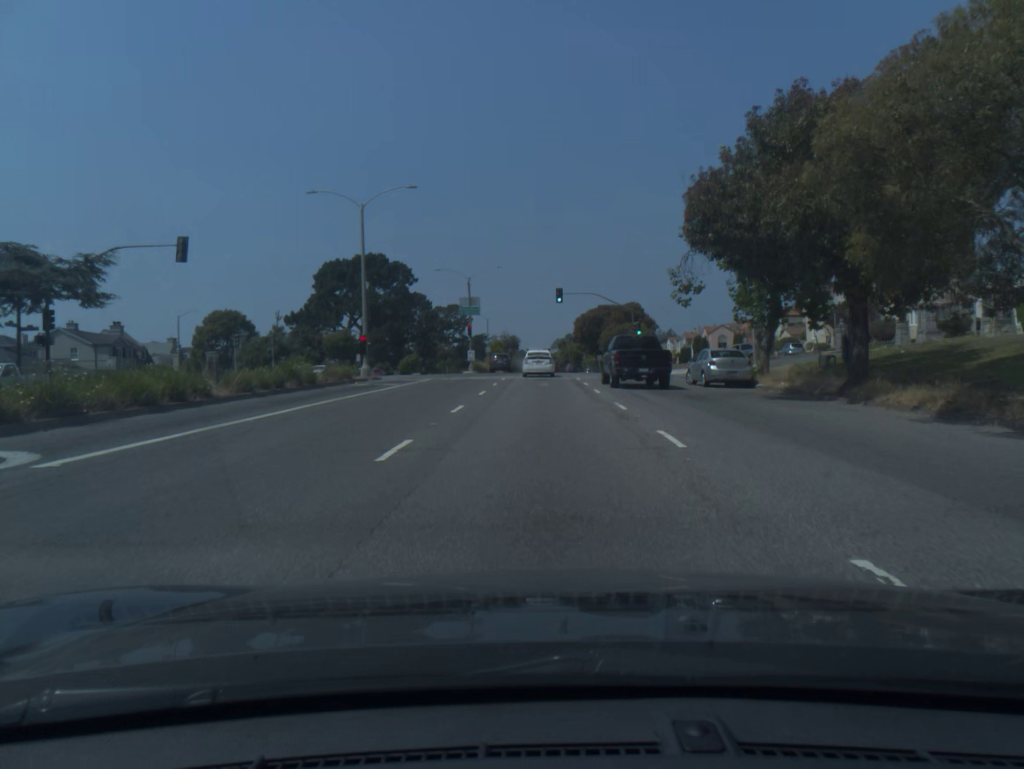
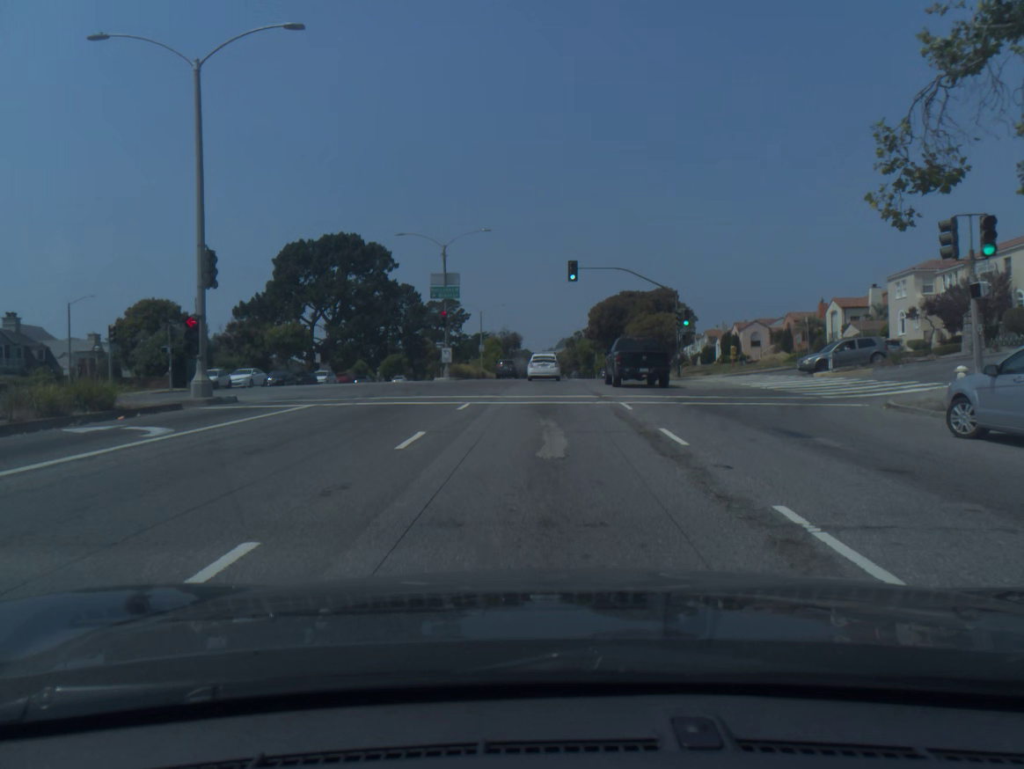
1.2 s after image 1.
(-0.1, +20.4) m; 0°
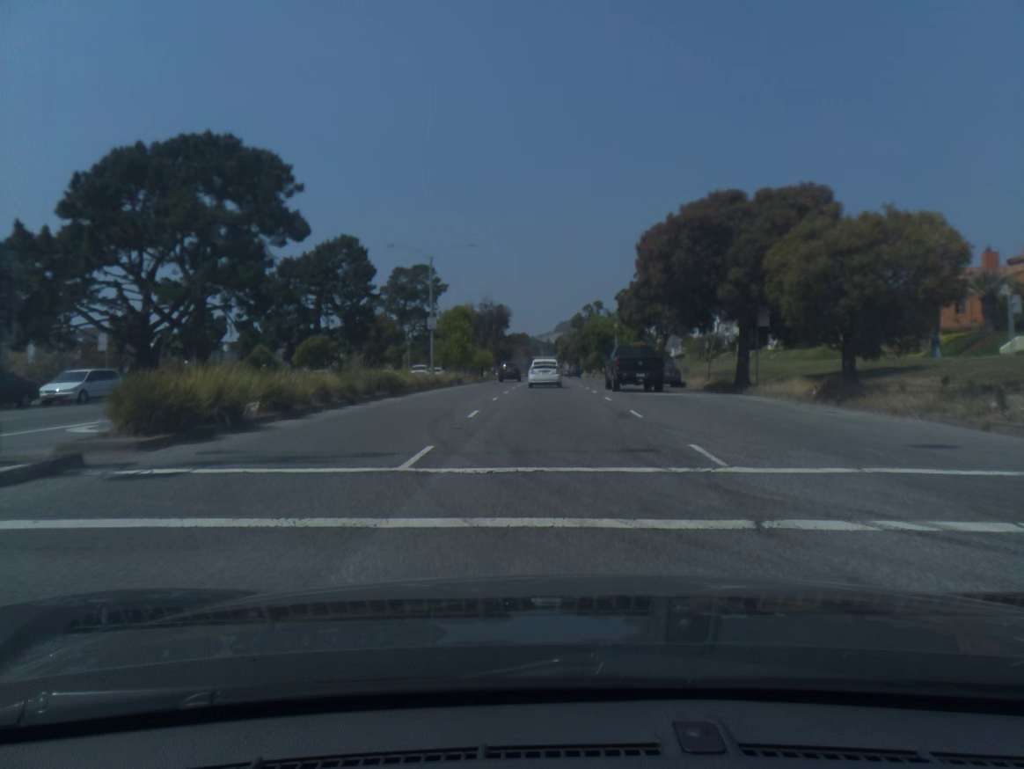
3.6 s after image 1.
(-0.1, +40.5) m; 0°
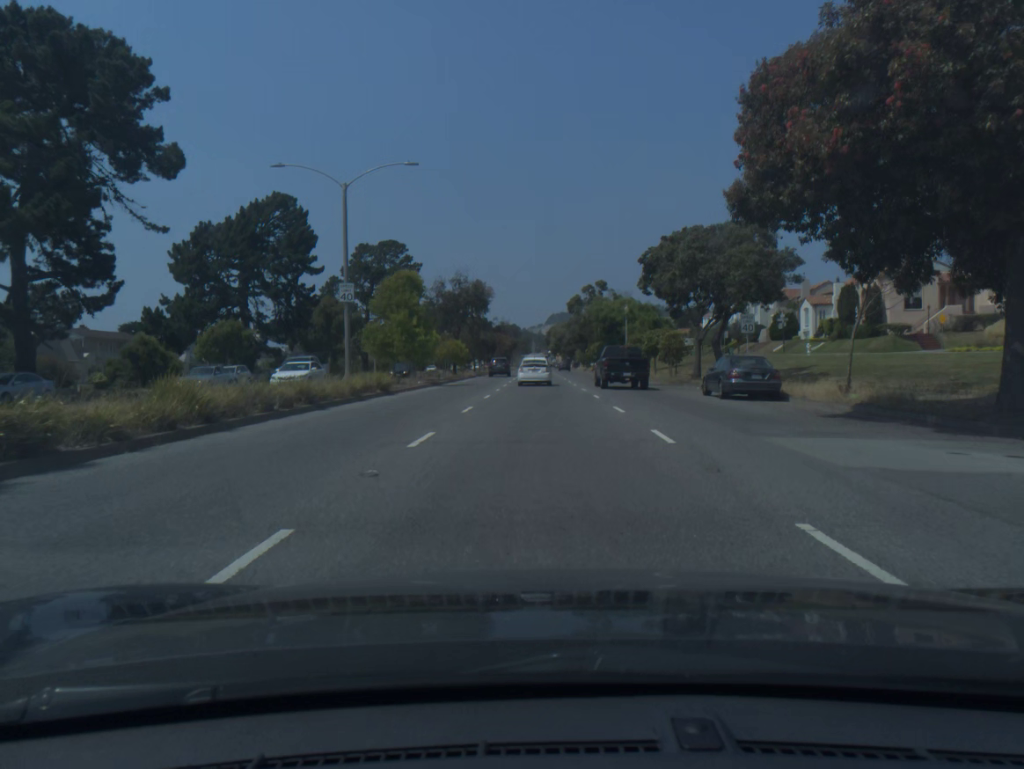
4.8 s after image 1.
(+0.1, +20.1) m; +1°
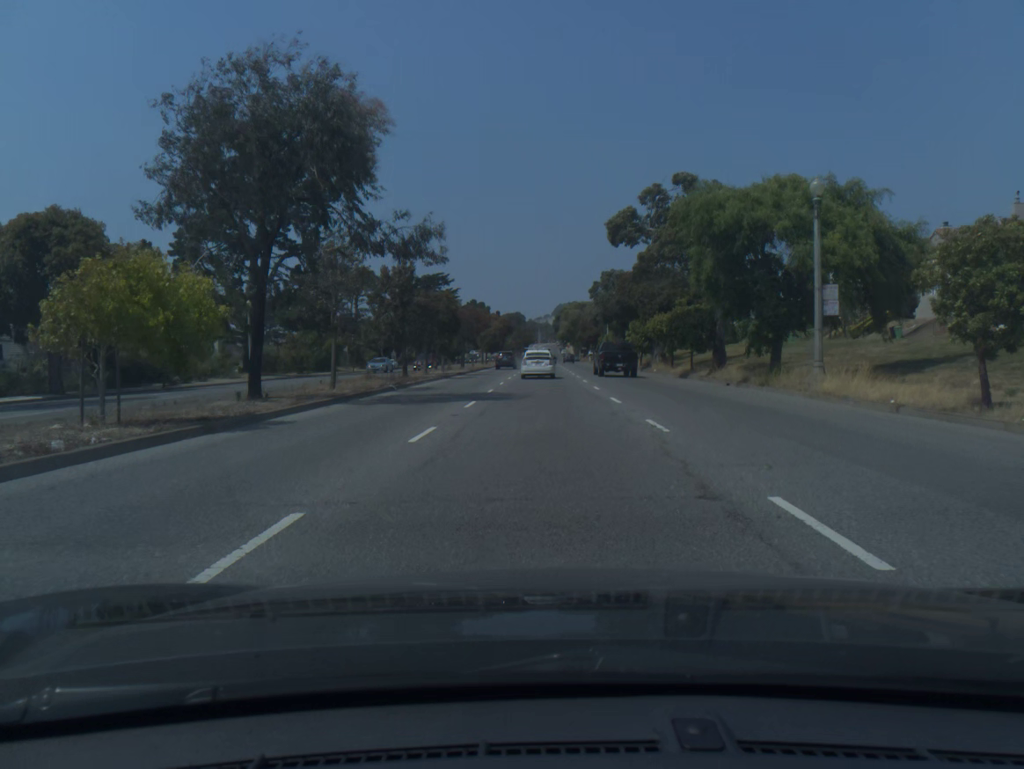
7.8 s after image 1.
(-0.3, +50.5) m; -1°
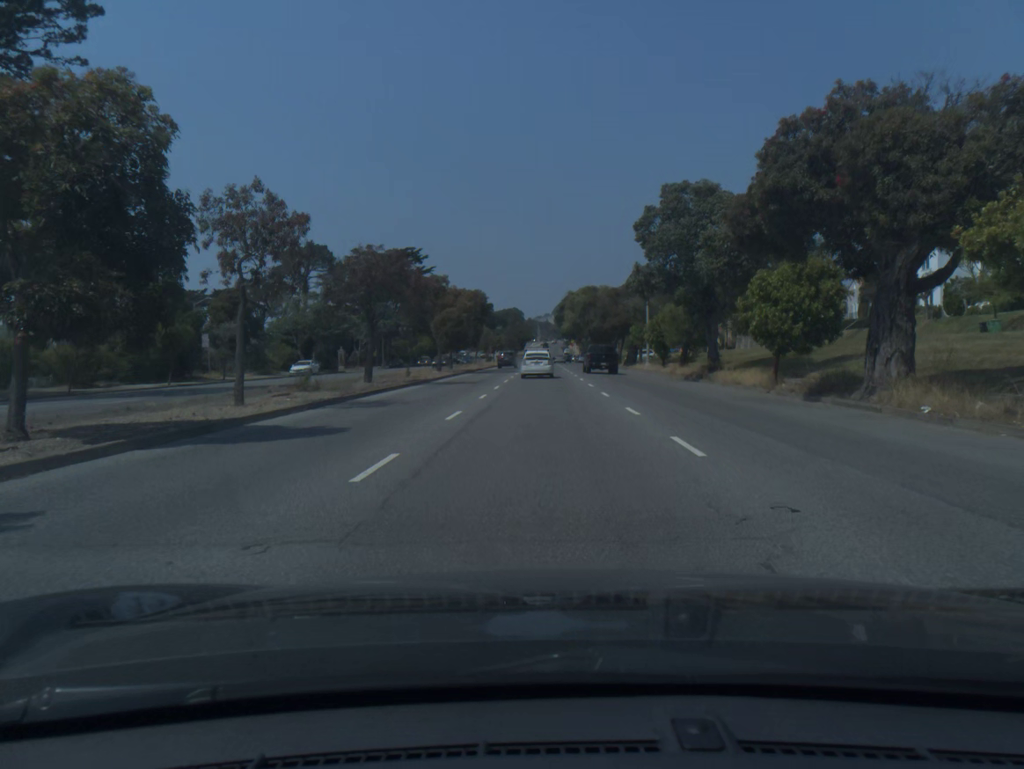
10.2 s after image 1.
(0.0, +39.6) m; 0°
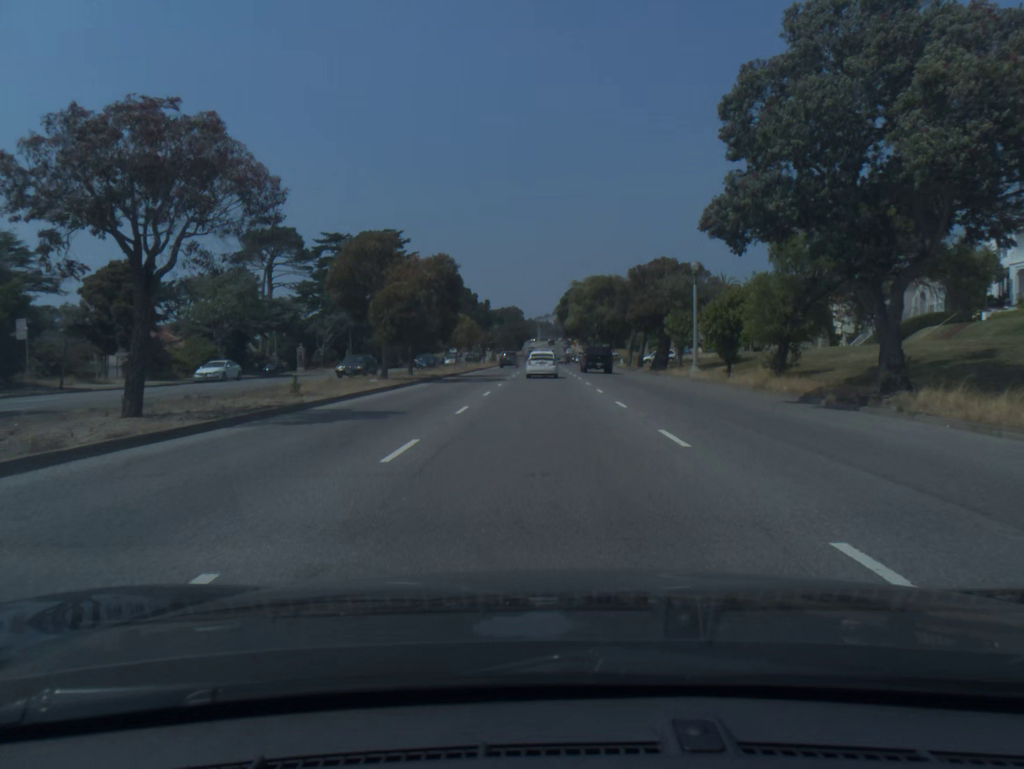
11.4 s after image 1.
(0.0, +20.0) m; 0°
